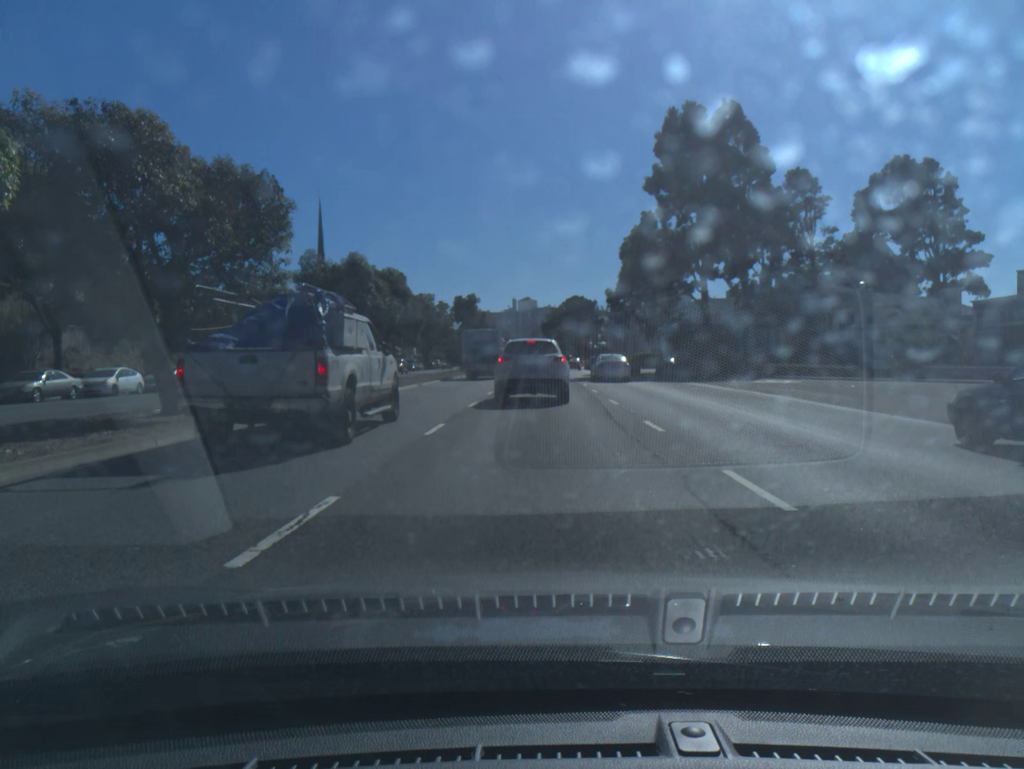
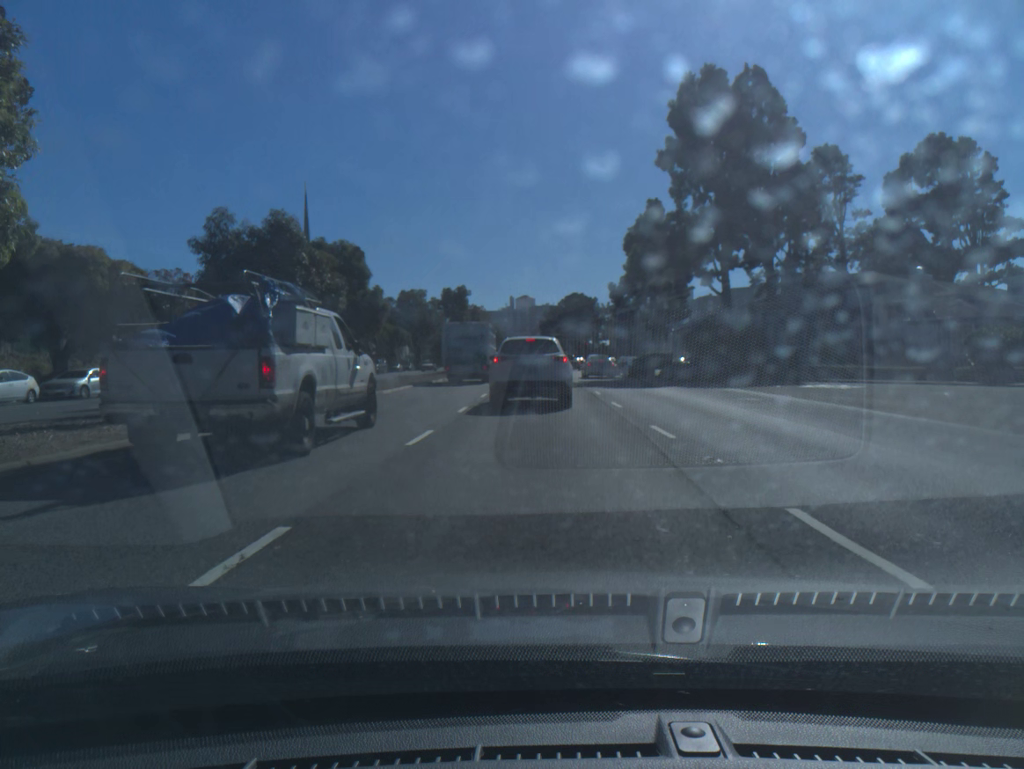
(0.0, +8.8) m; 0°
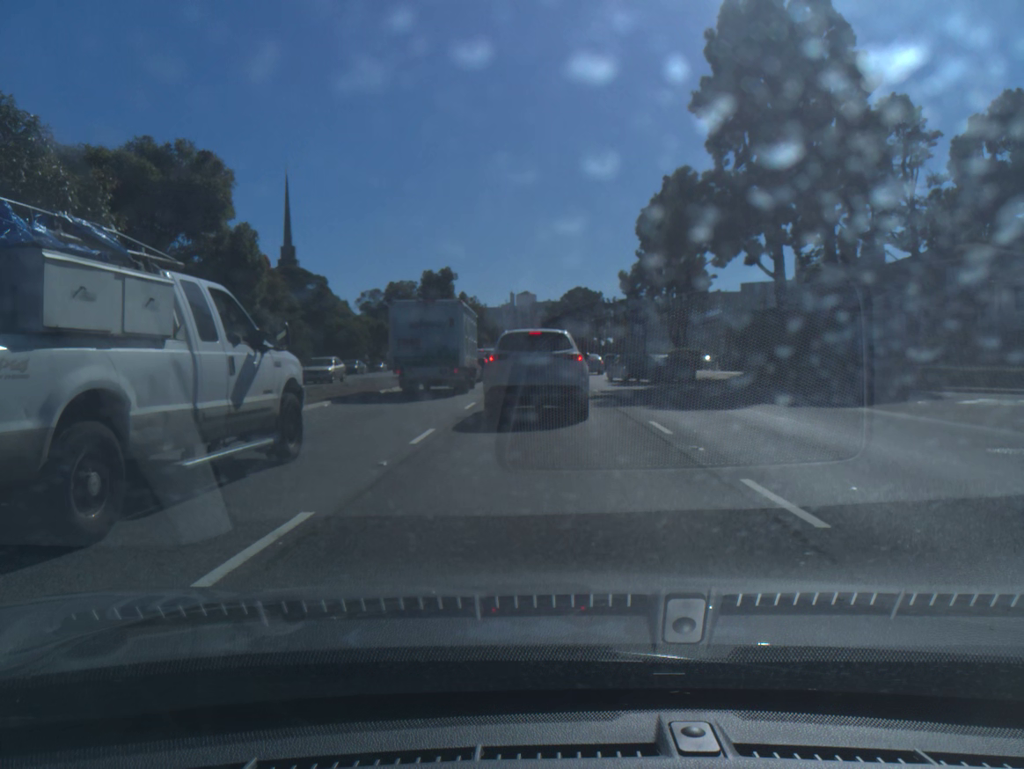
(0.0, +13.6) m; 0°
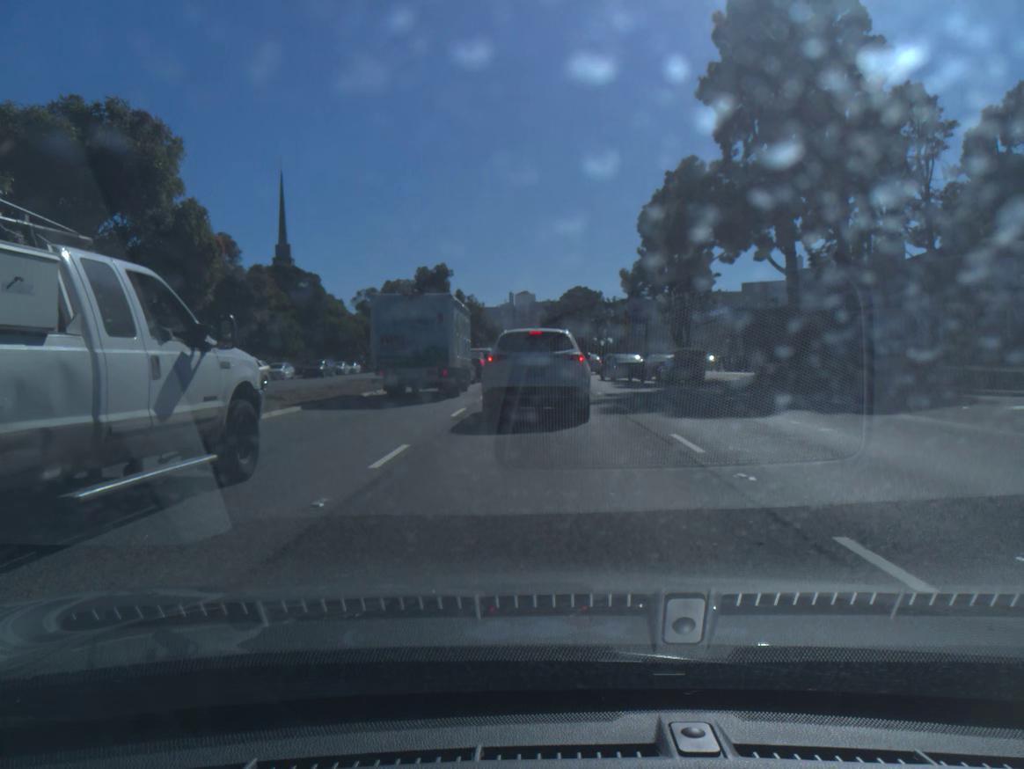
(0.0, +2.5) m; 0°
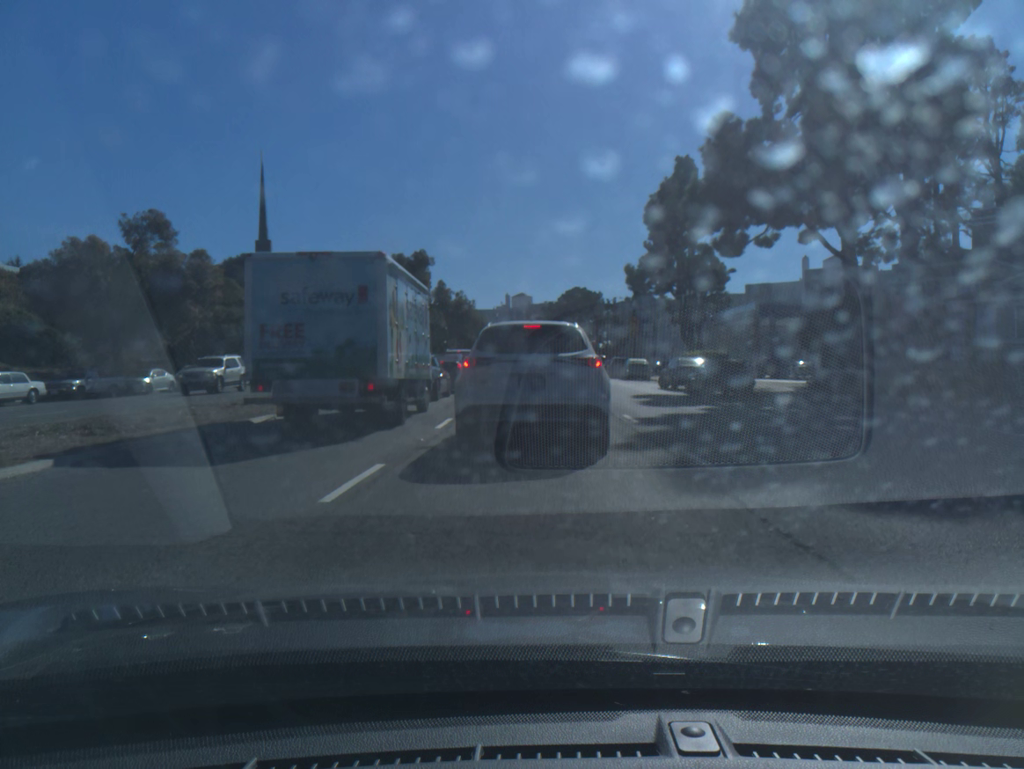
(0.0, +9.3) m; 0°
